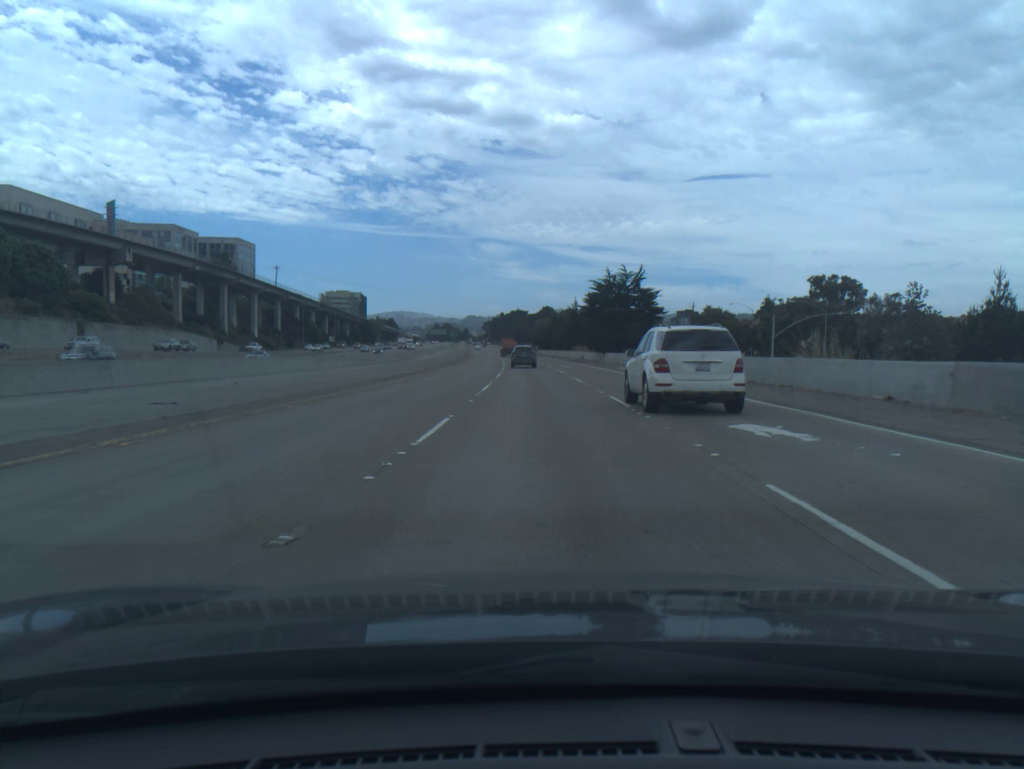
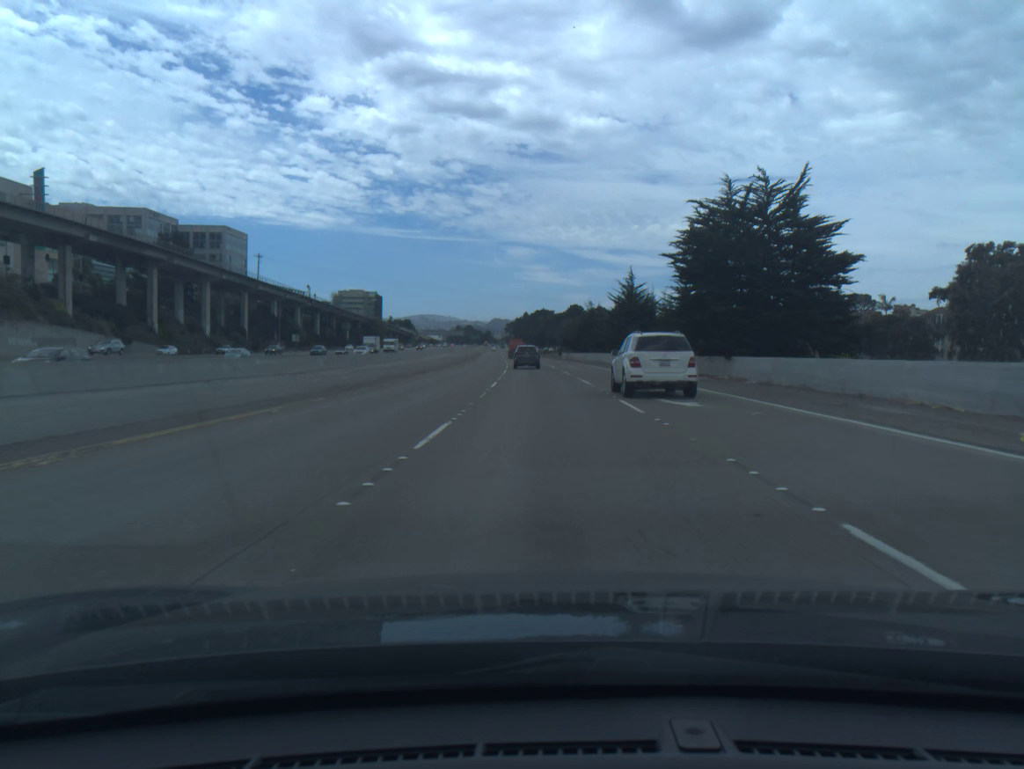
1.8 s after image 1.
(-0.7, +44.8) m; -2°
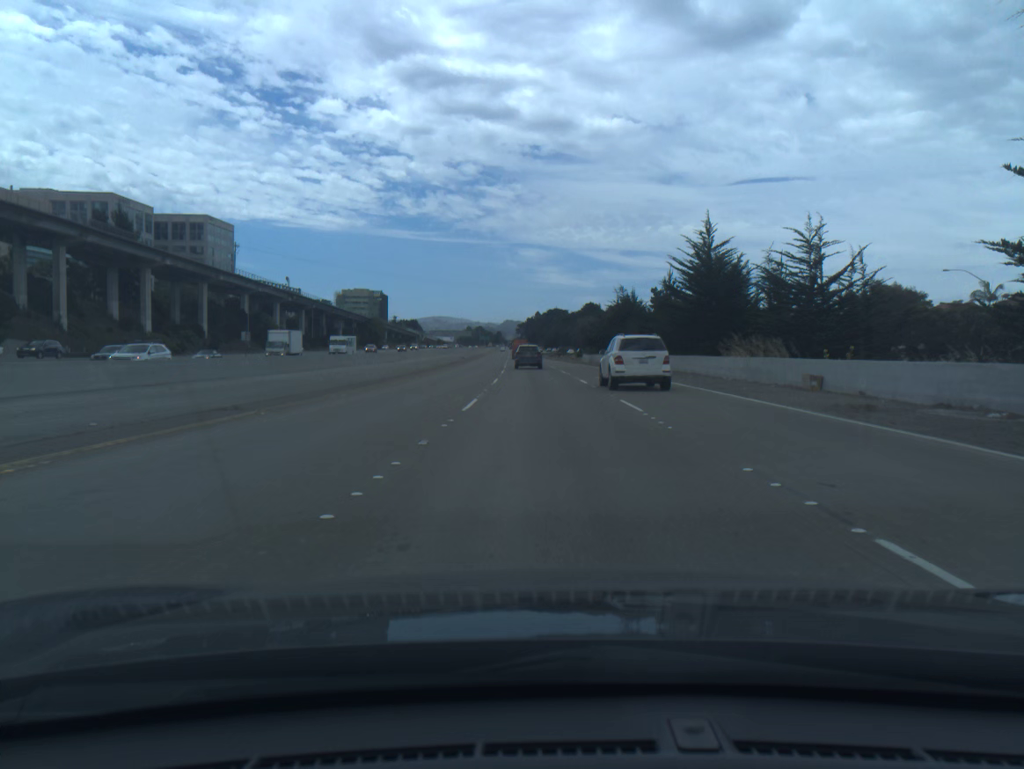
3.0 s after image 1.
(-0.3, +29.6) m; -1°
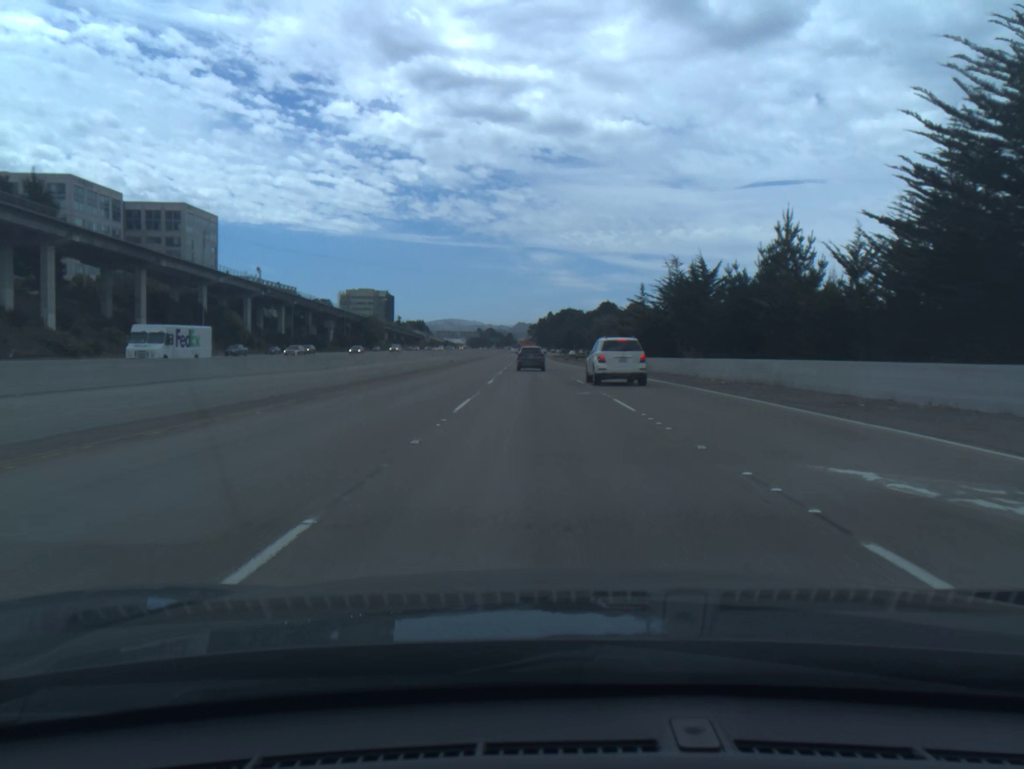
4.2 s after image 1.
(-0.2, +29.4) m; -1°
